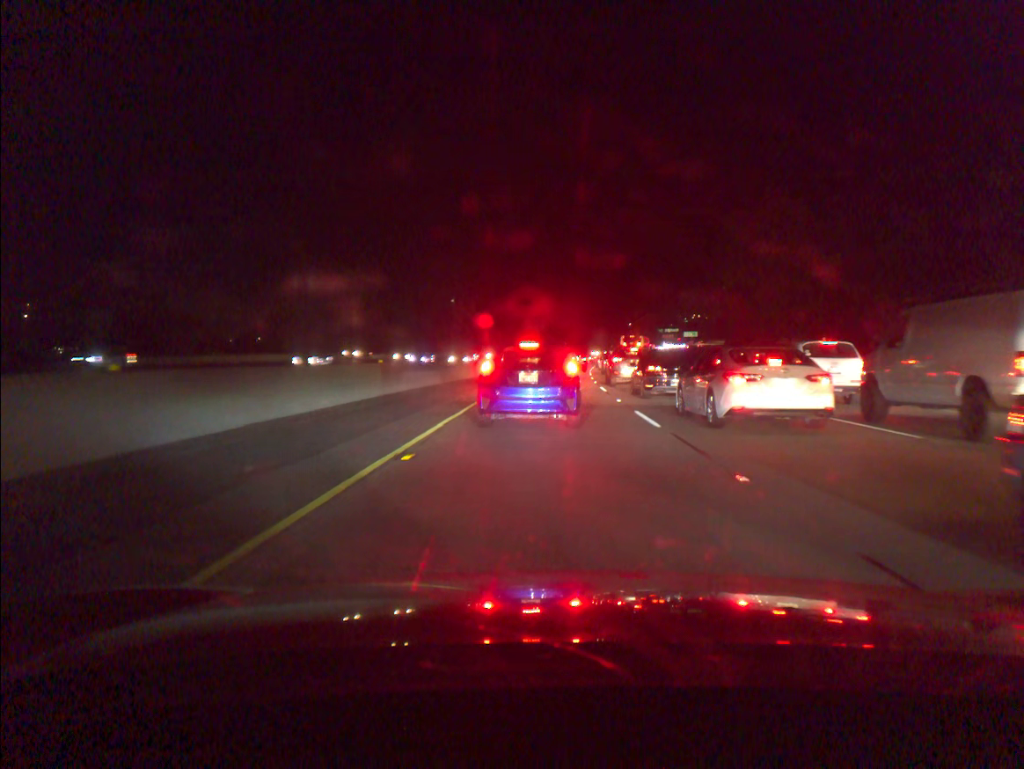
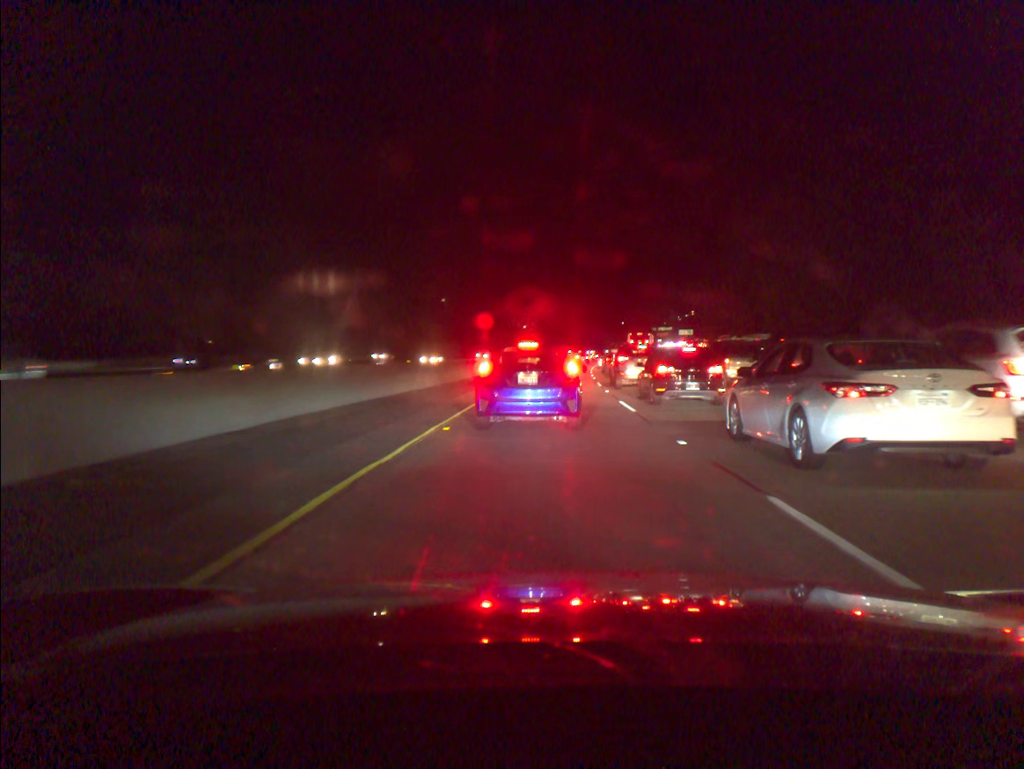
(0.0, +10.7) m; 0°
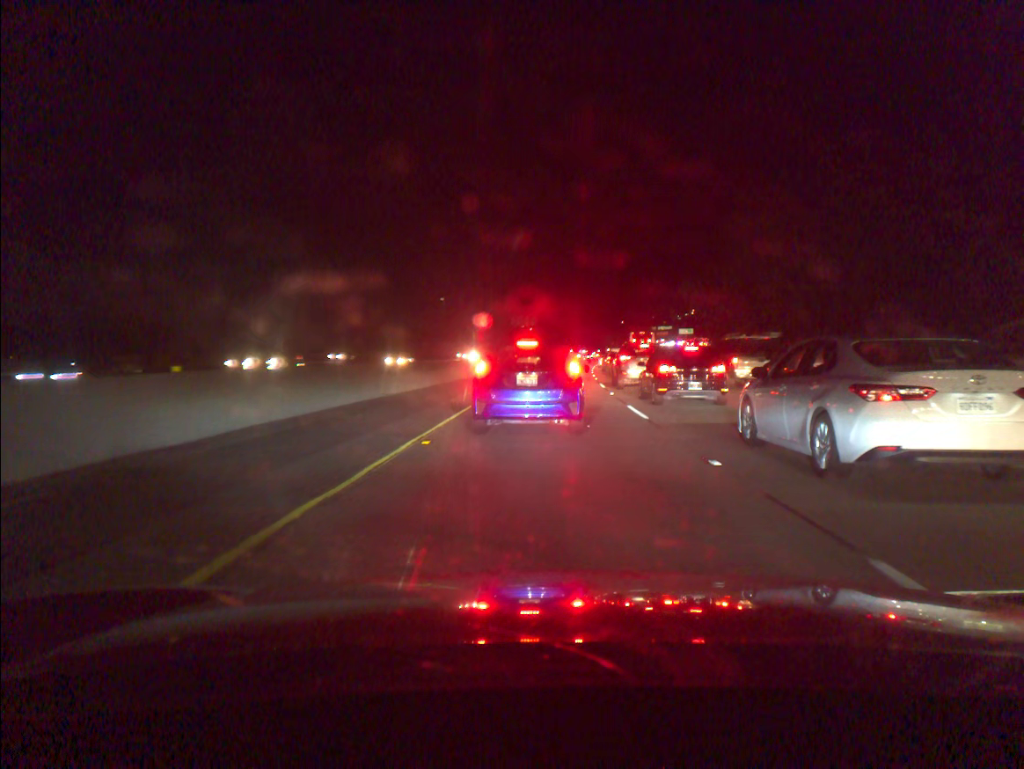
(0.0, +2.1) m; 0°
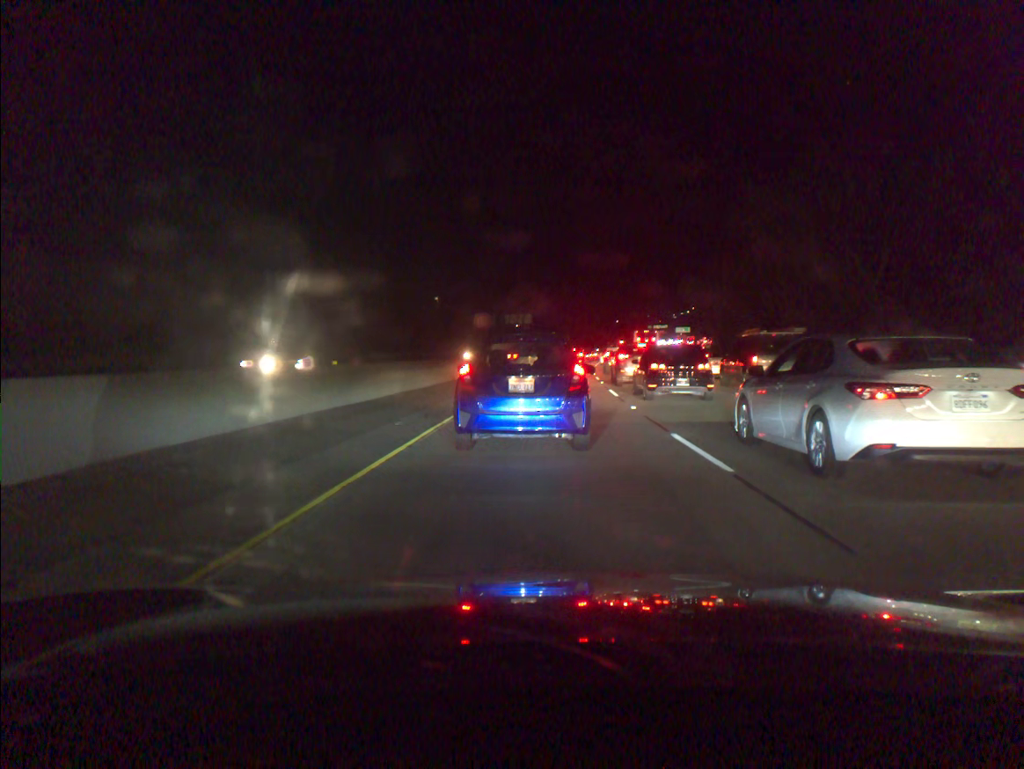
(+0.1, +7.1) m; +1°
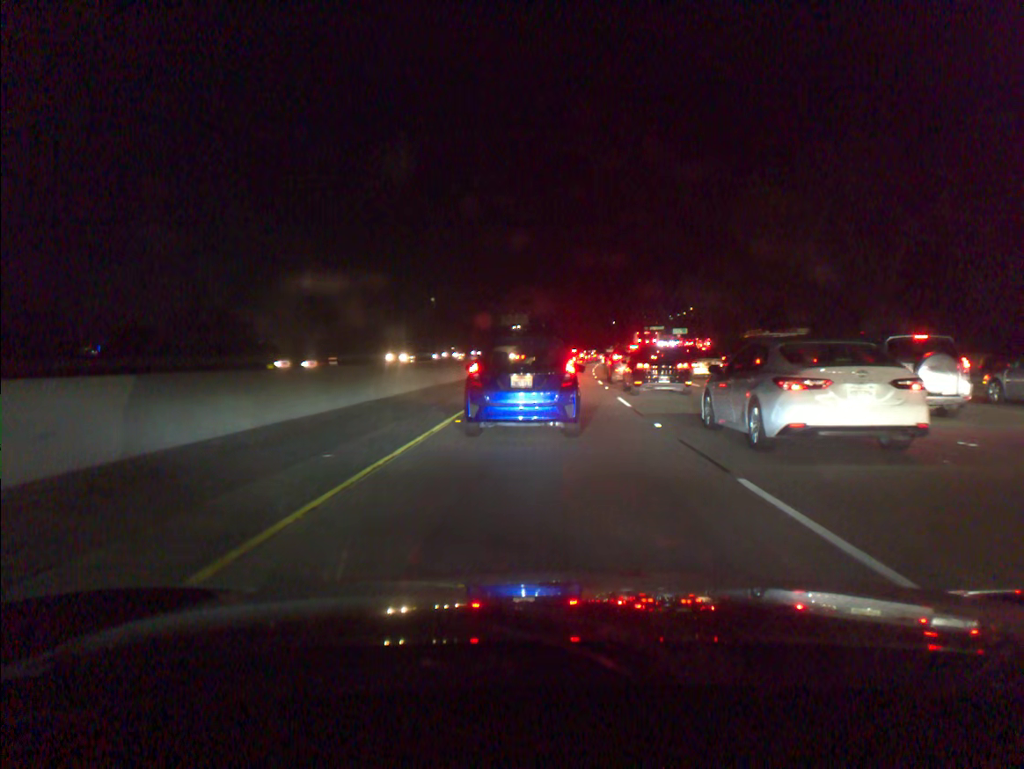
(0.0, +4.3) m; 0°
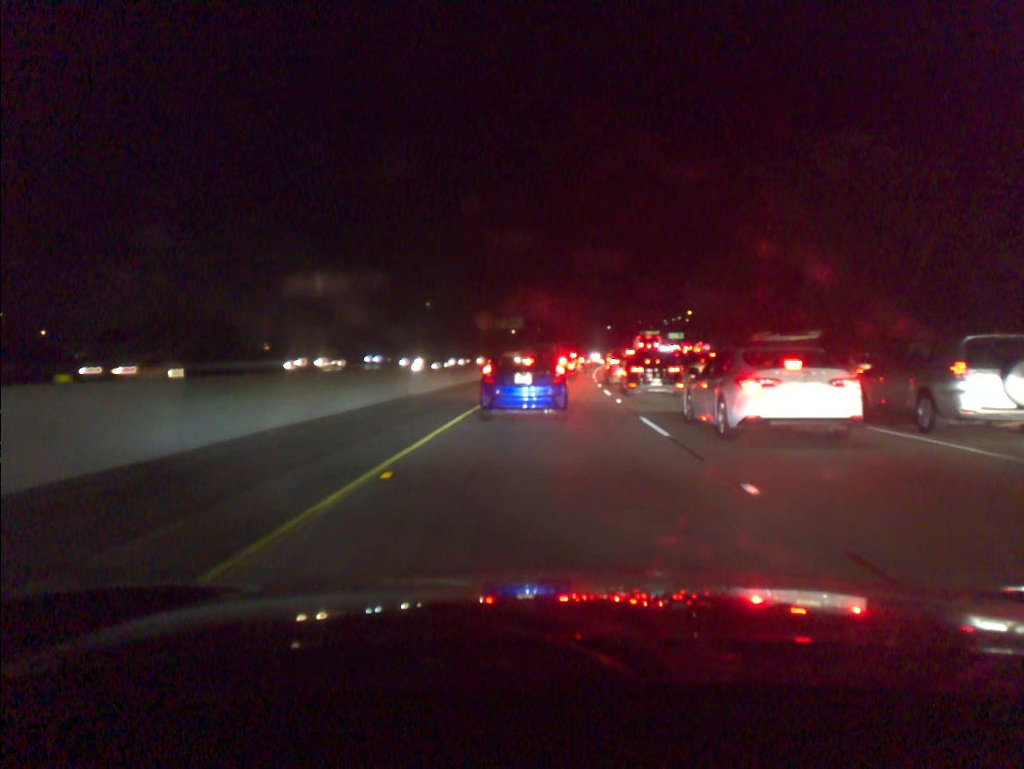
(0.0, +6.2) m; 0°
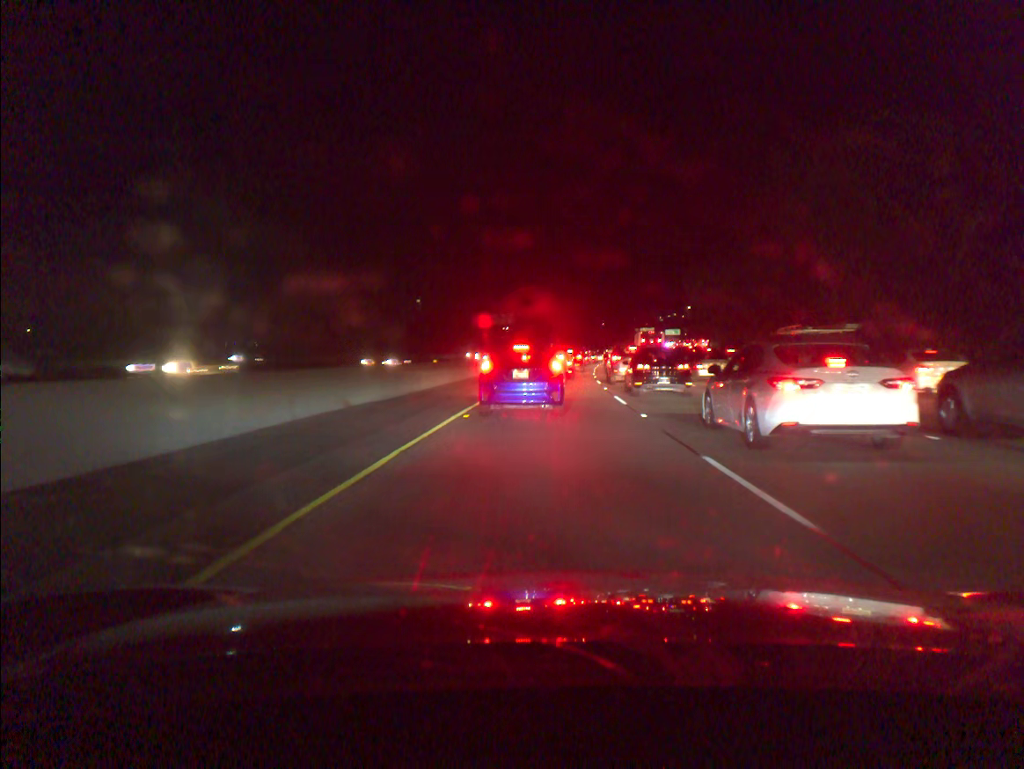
(0.0, +6.7) m; 0°
